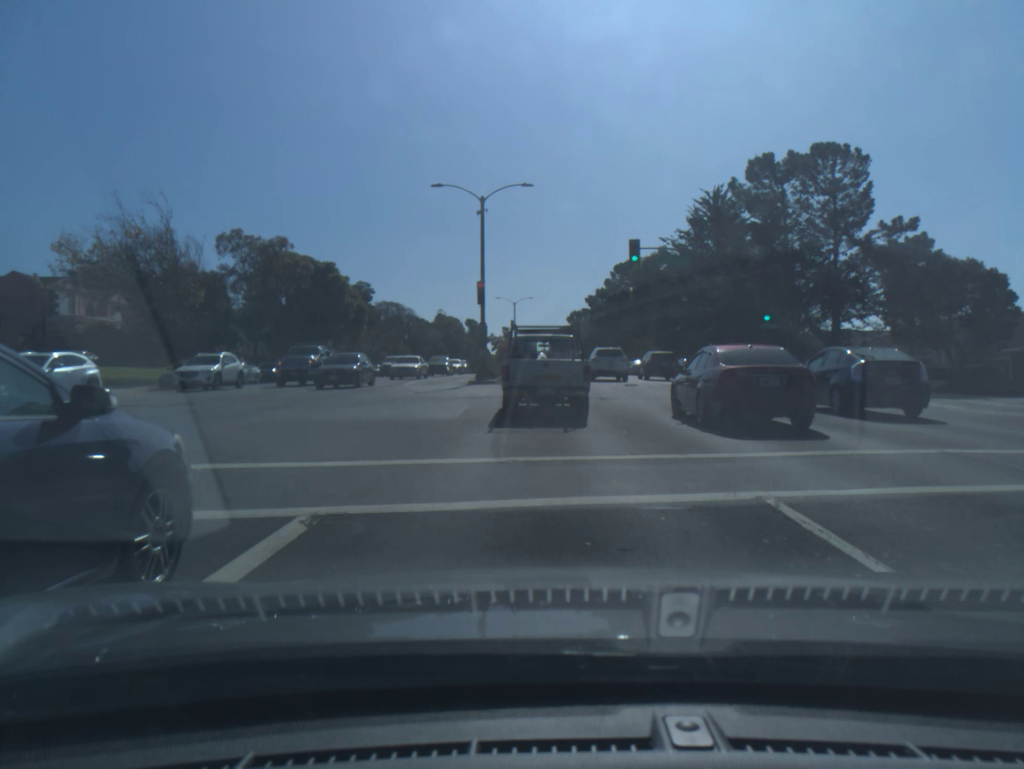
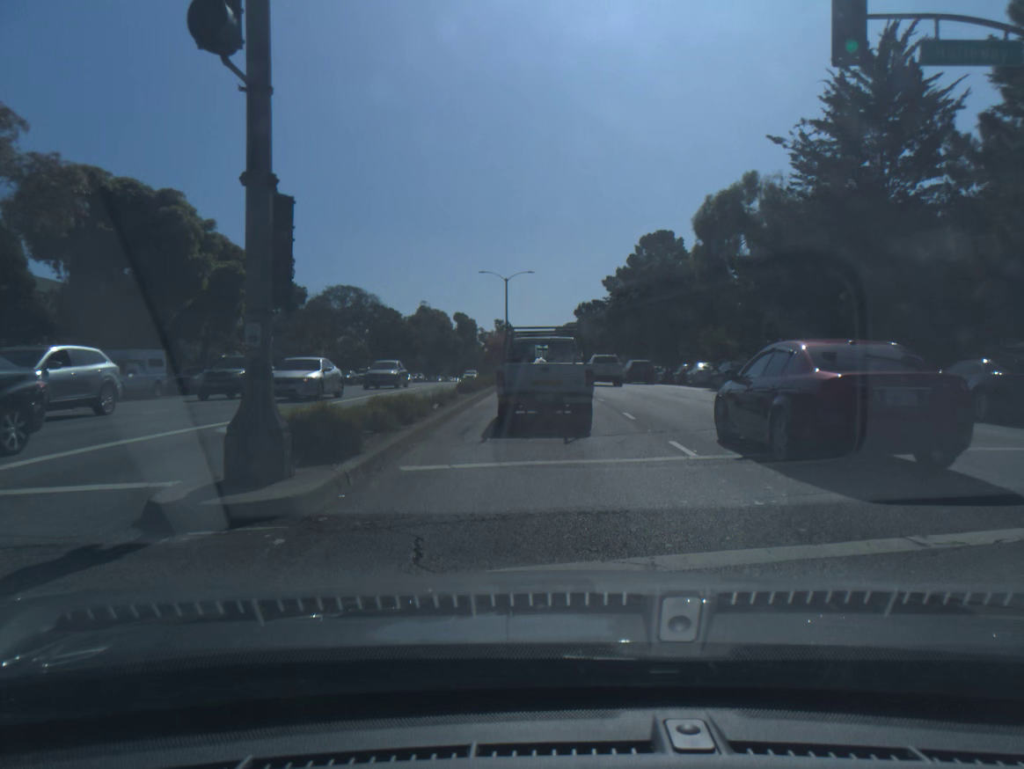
(-0.2, +29.2) m; -1°
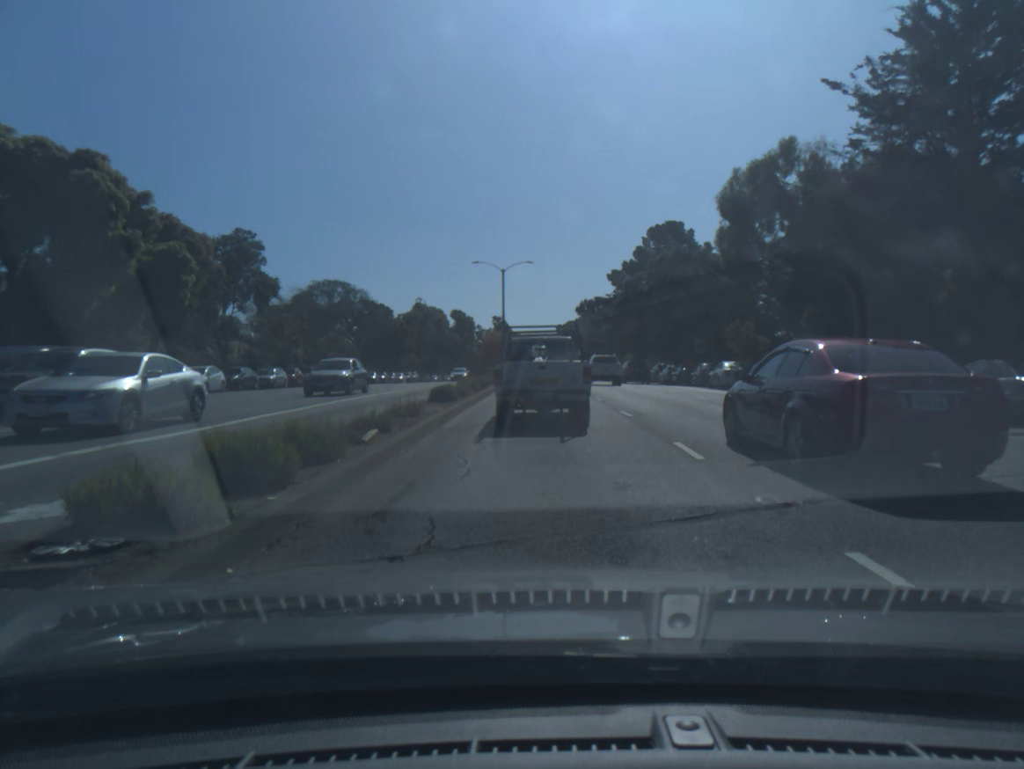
(0.0, +6.6) m; 0°
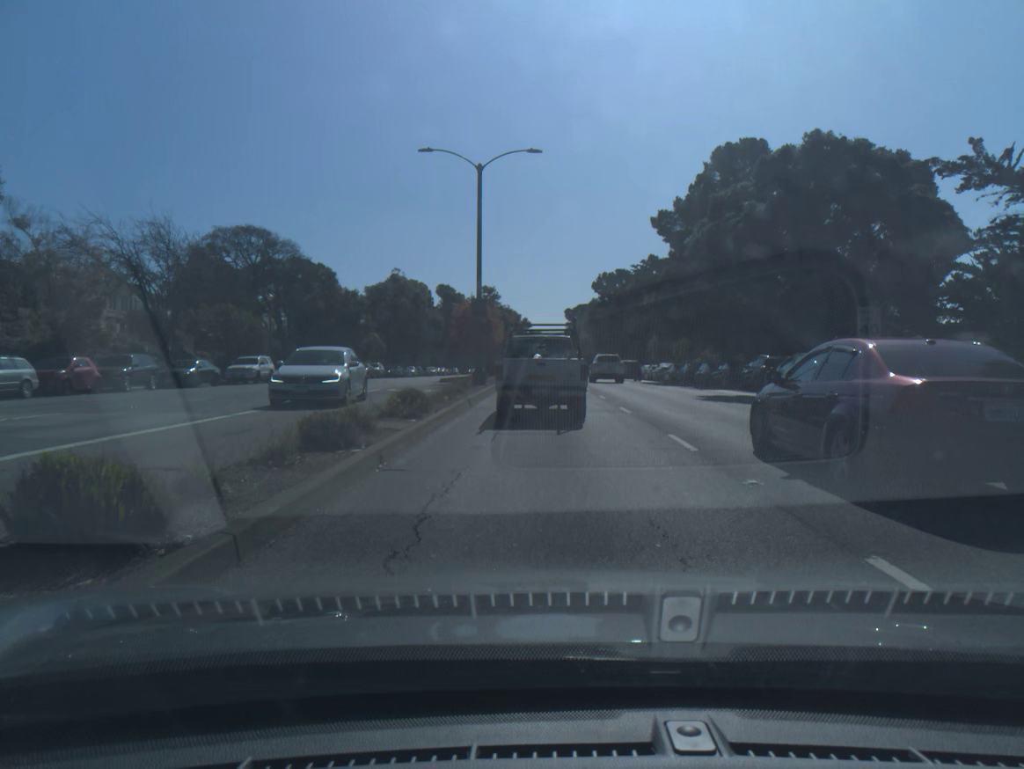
(-0.1, +28.3) m; -1°
